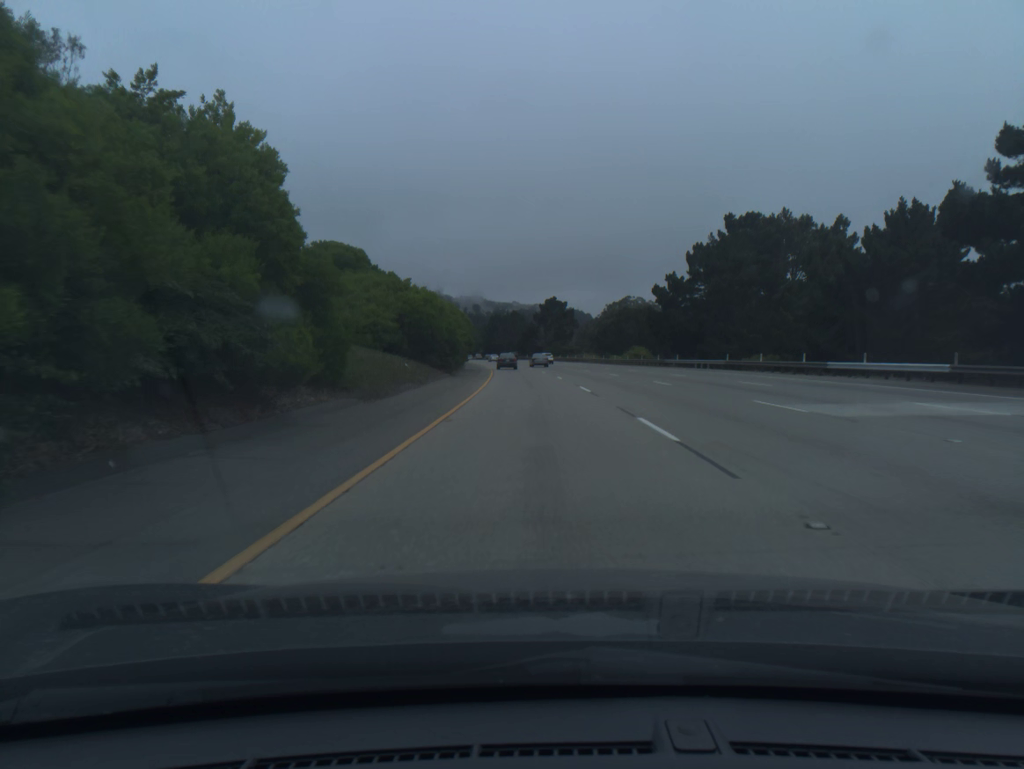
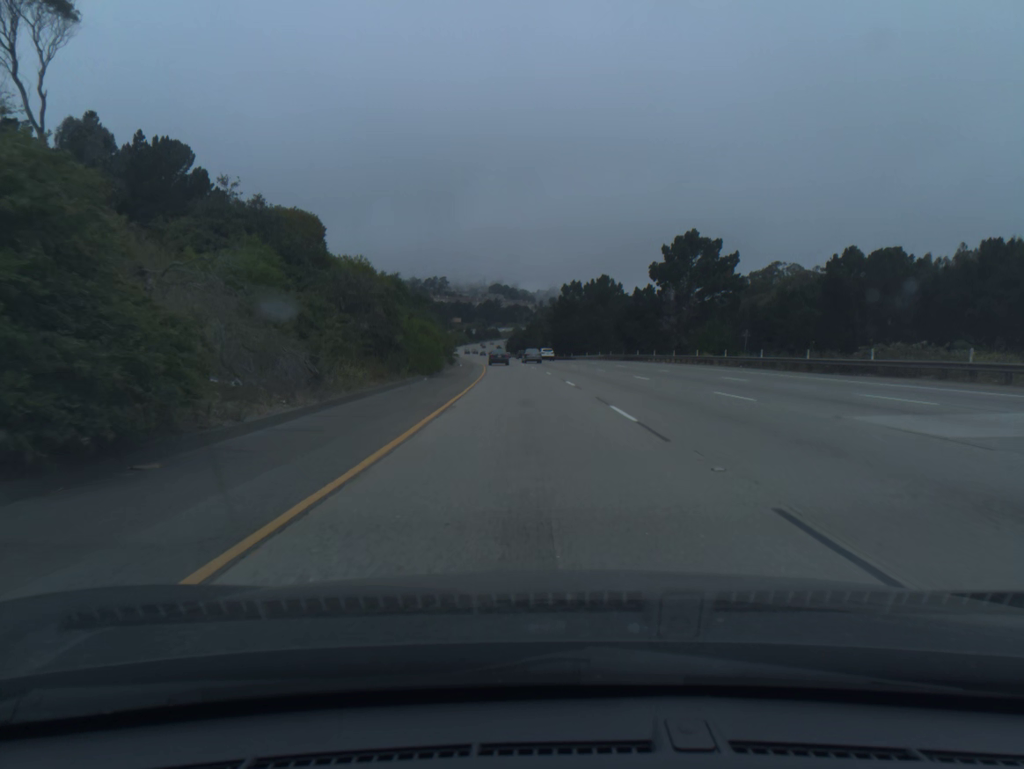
(-4.7, +98.8) m; -6°
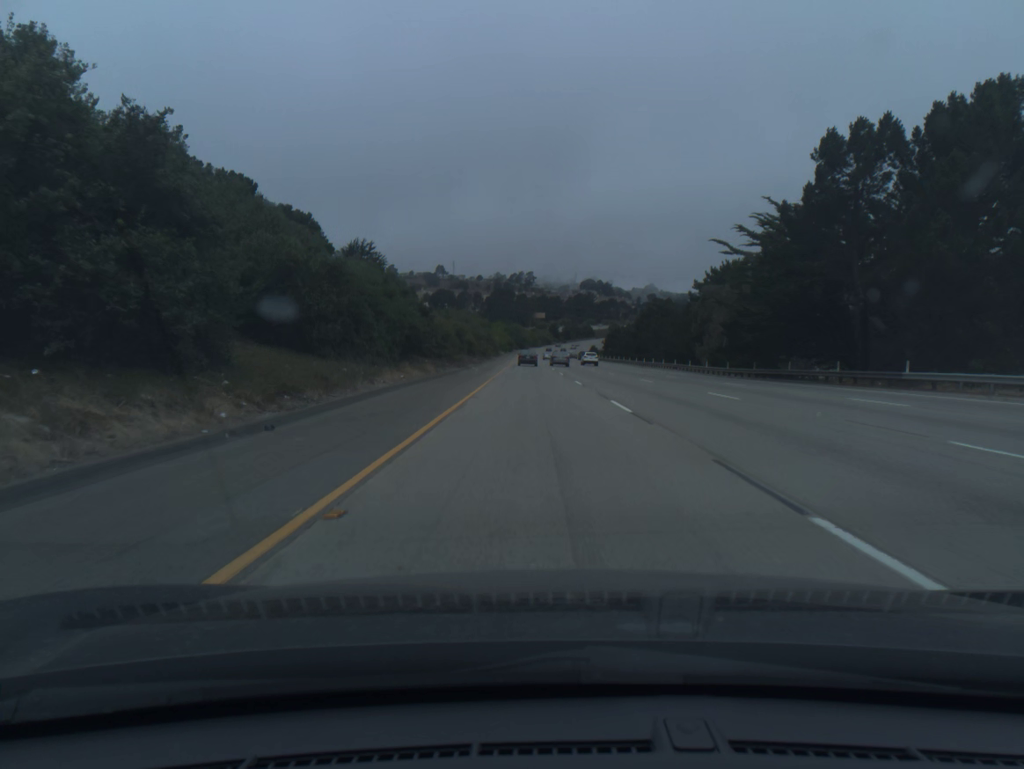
(-5.9, +99.0) m; -7°
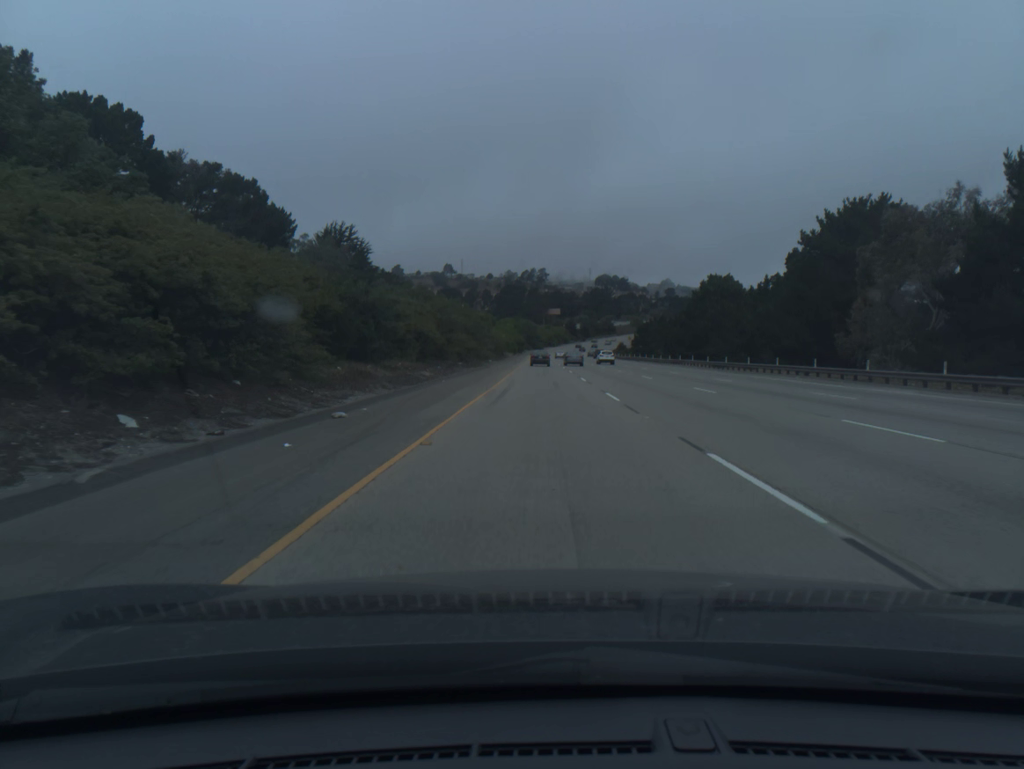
(-0.4, +39.7) m; -1°
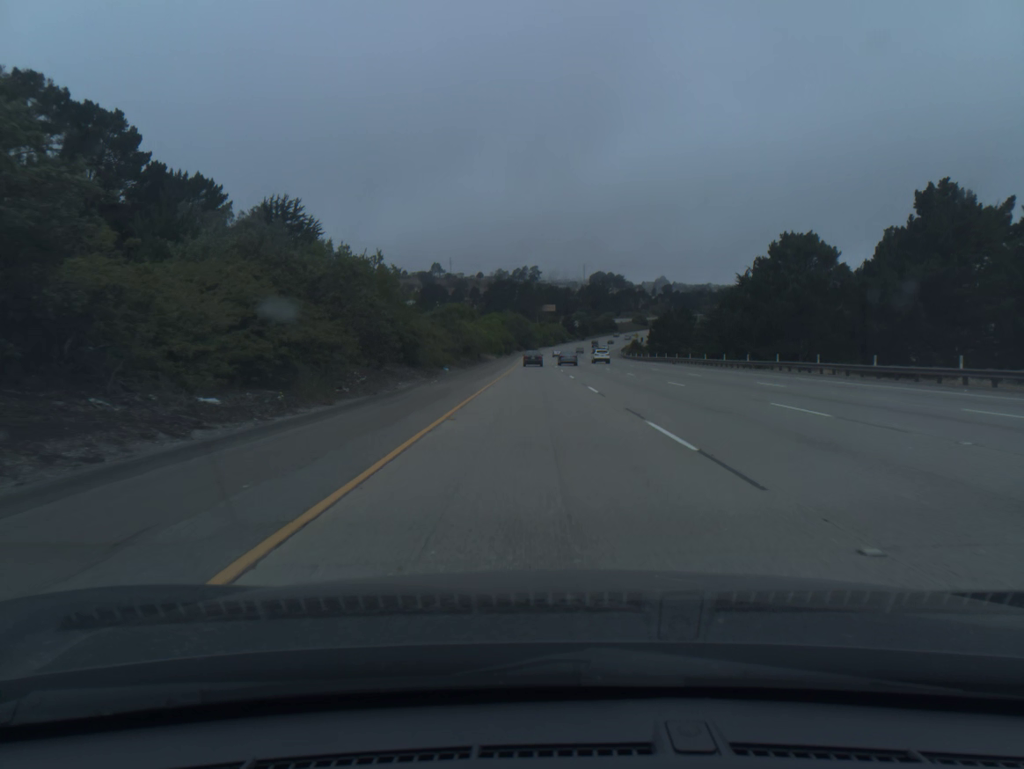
(+0.1, +39.7) m; 0°
